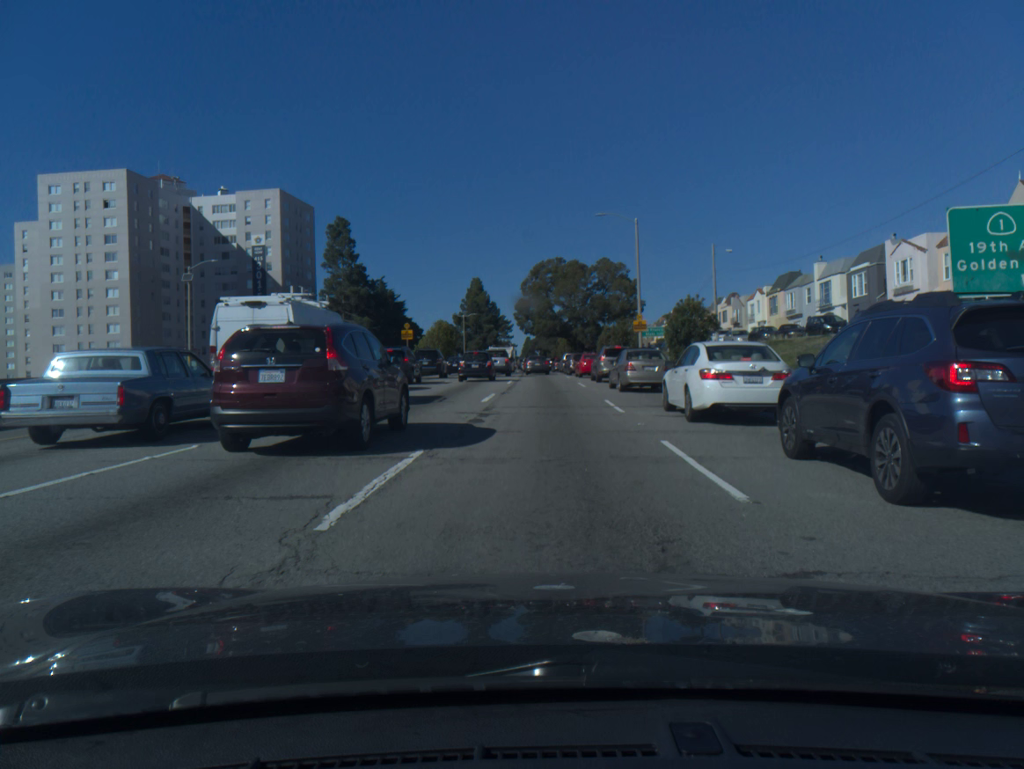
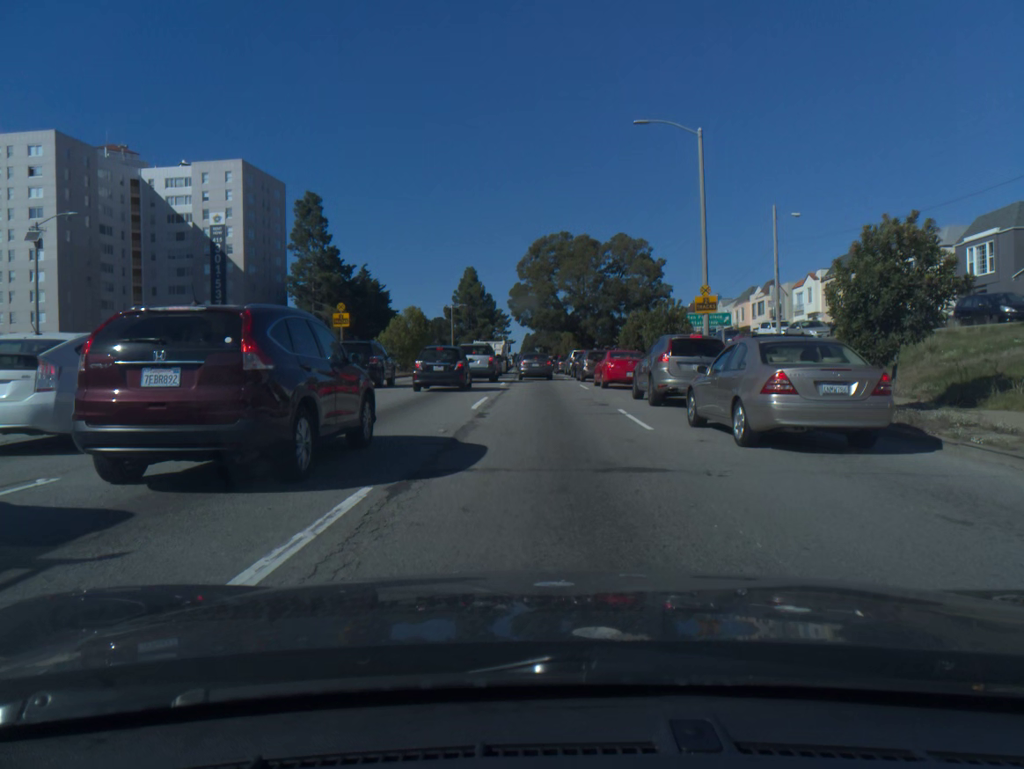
(0.0, +18.5) m; 0°
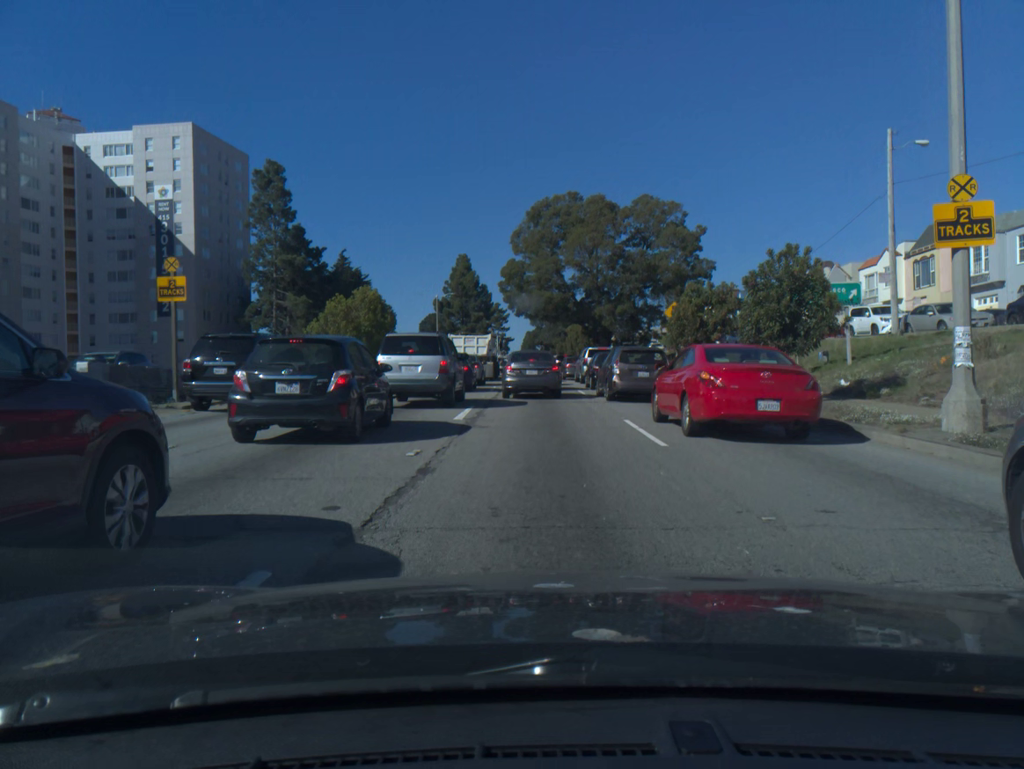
(+0.1, +17.1) m; 0°
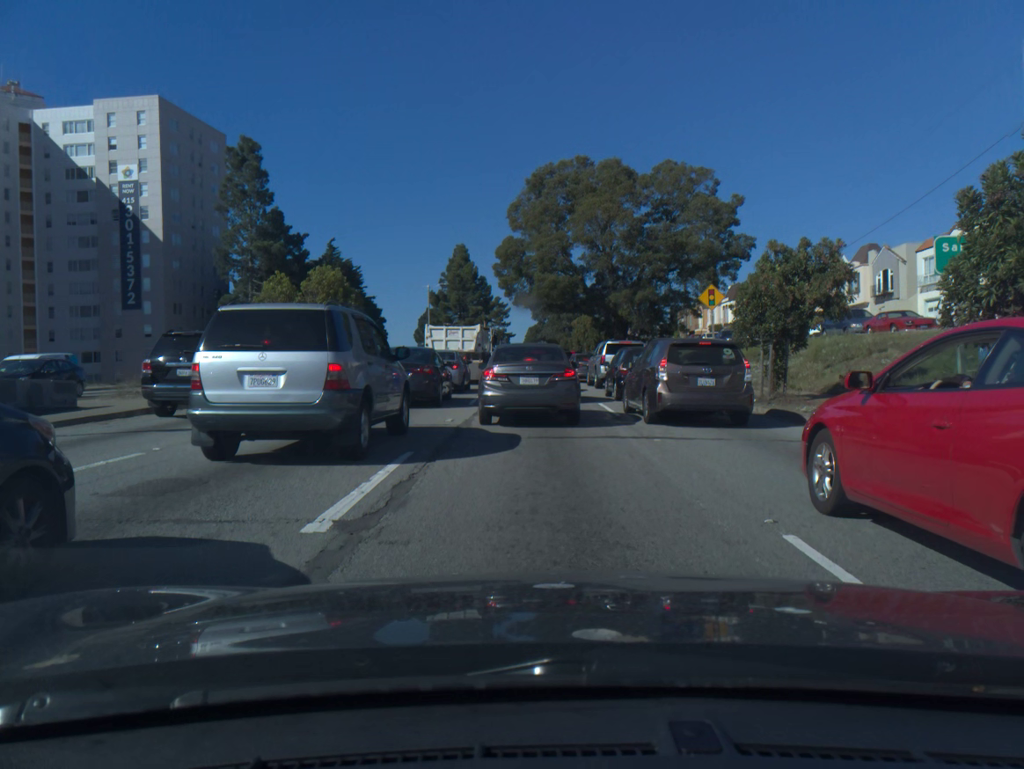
(0.0, +9.7) m; 0°
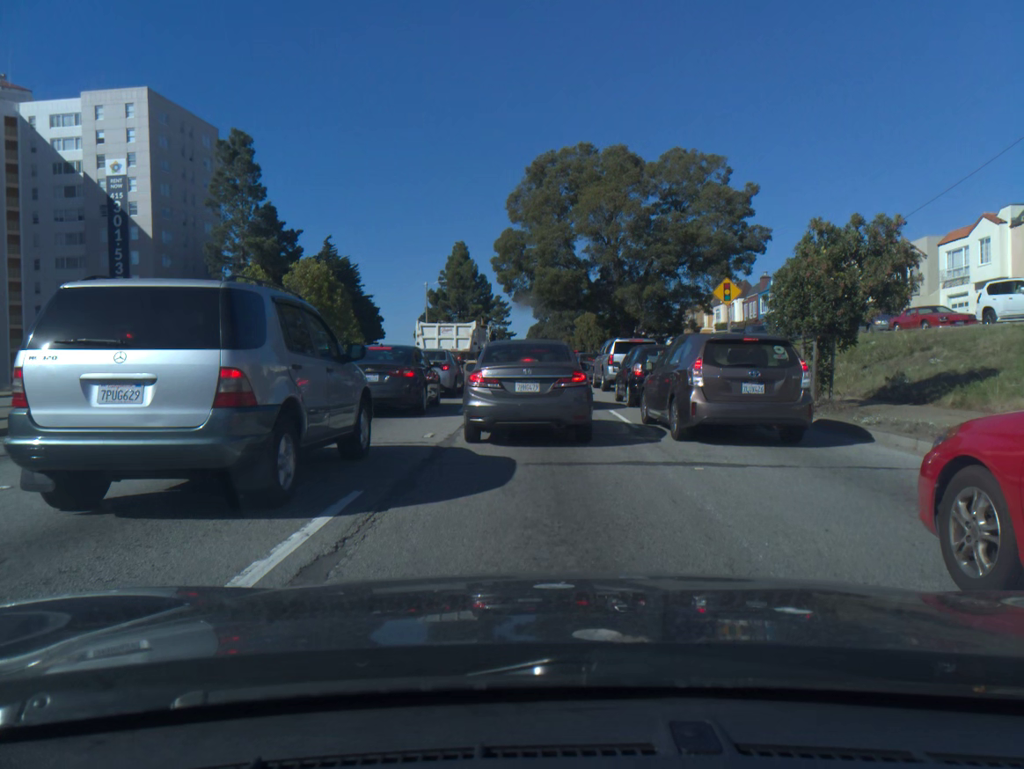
(0.0, +2.9) m; 0°
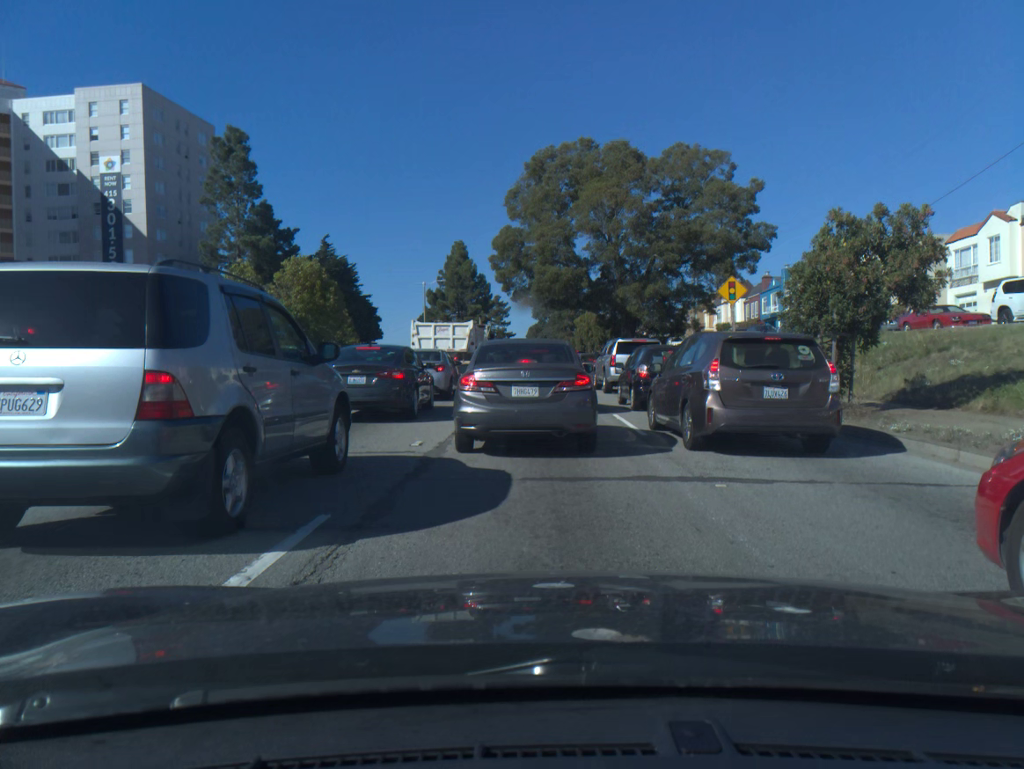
(0.0, +1.1) m; 0°
